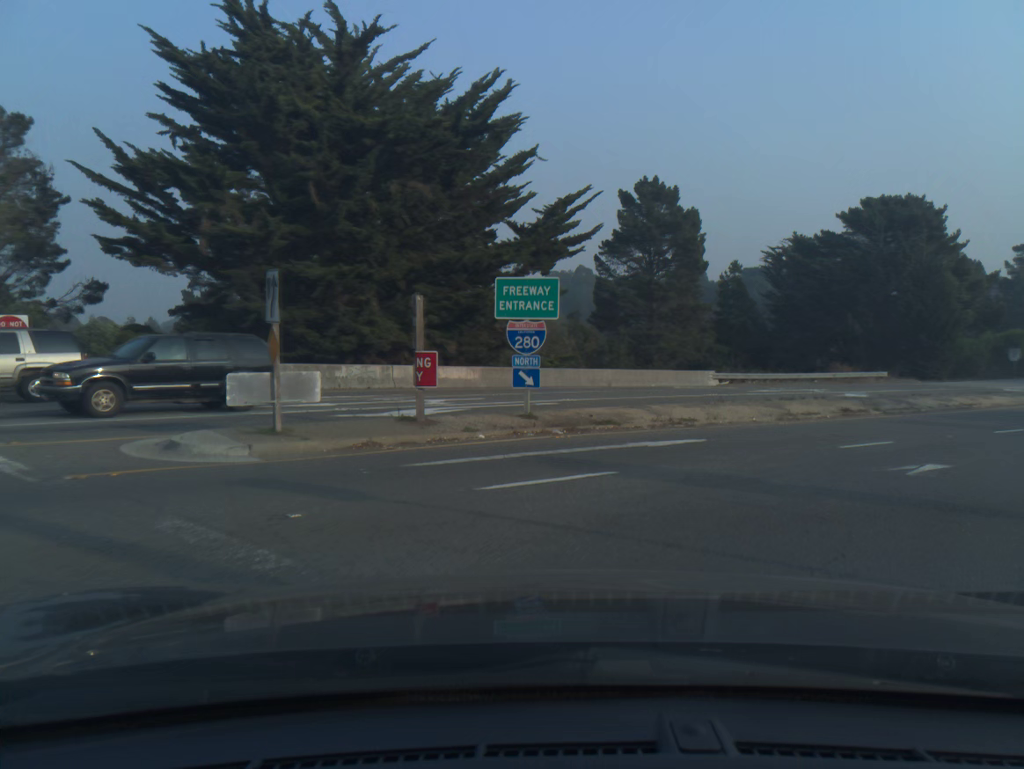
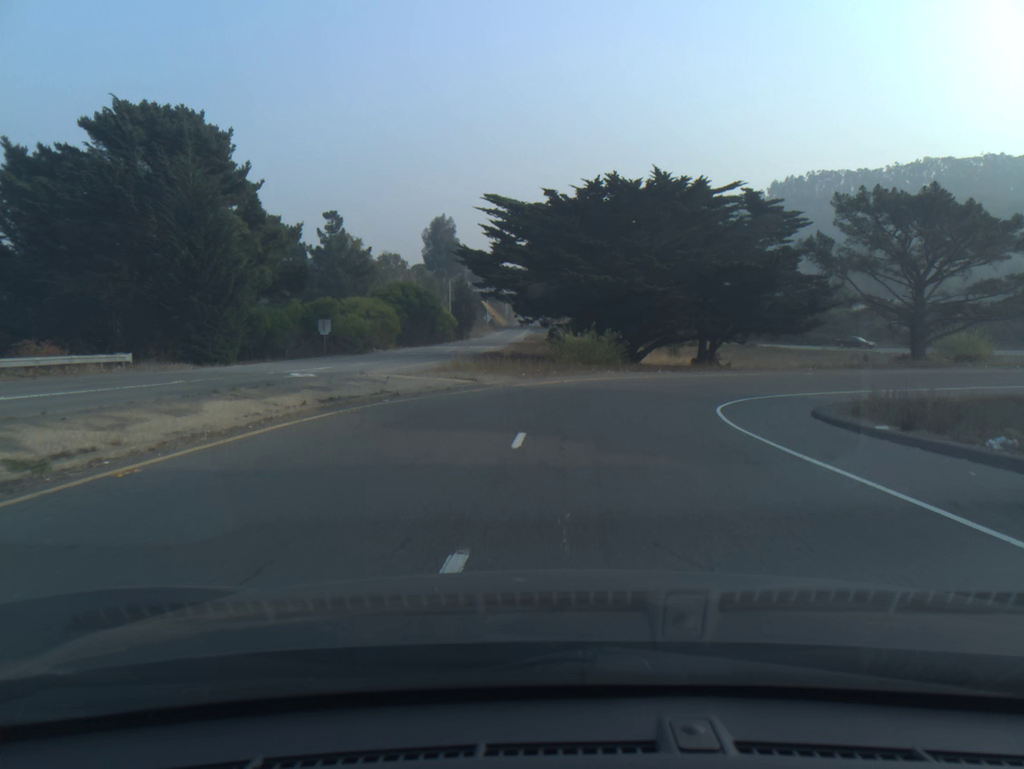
(+11.4, +21.1) m; +40°
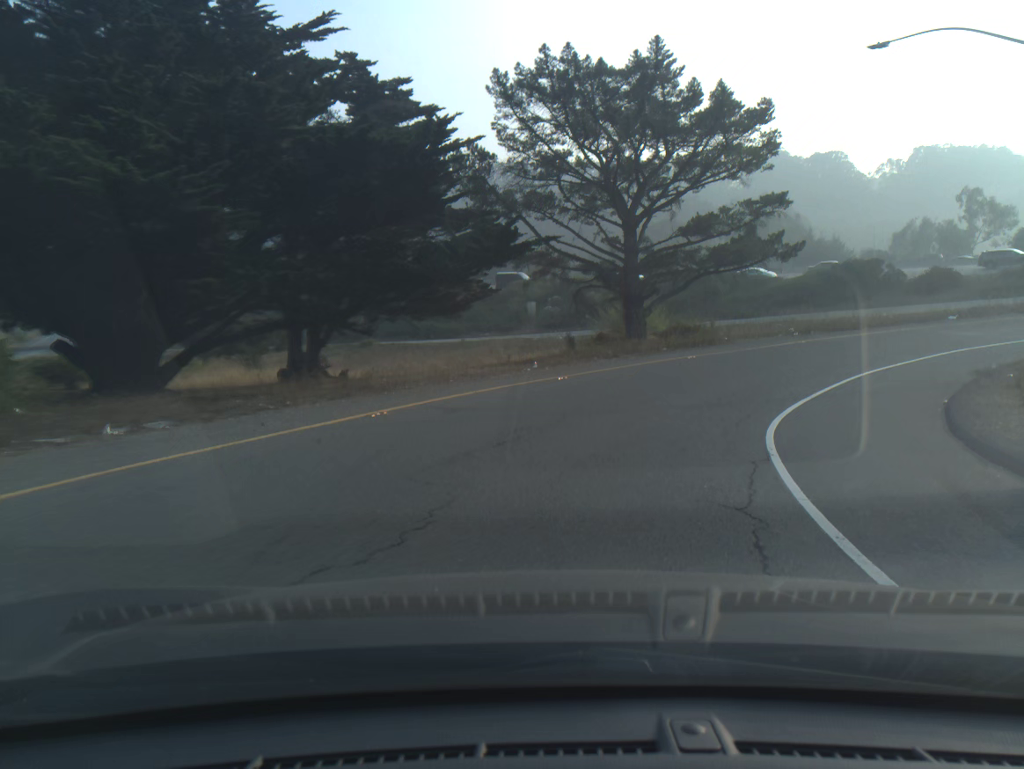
(+5.7, +29.1) m; +30°
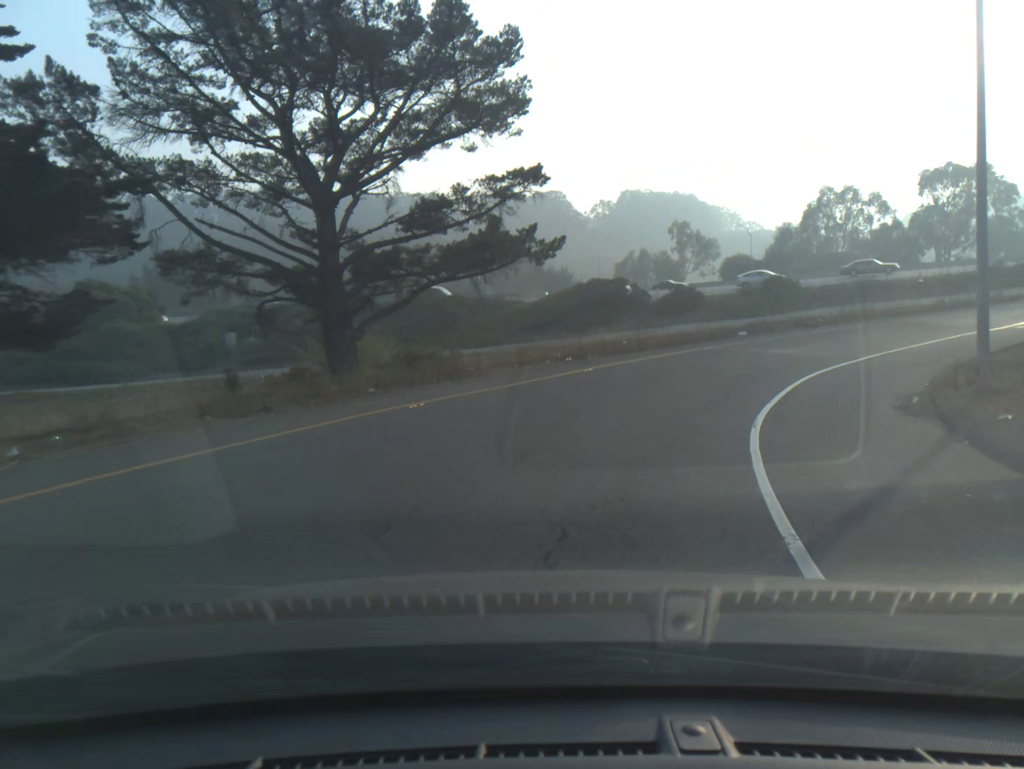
(+2.0, +12.2) m; +18°
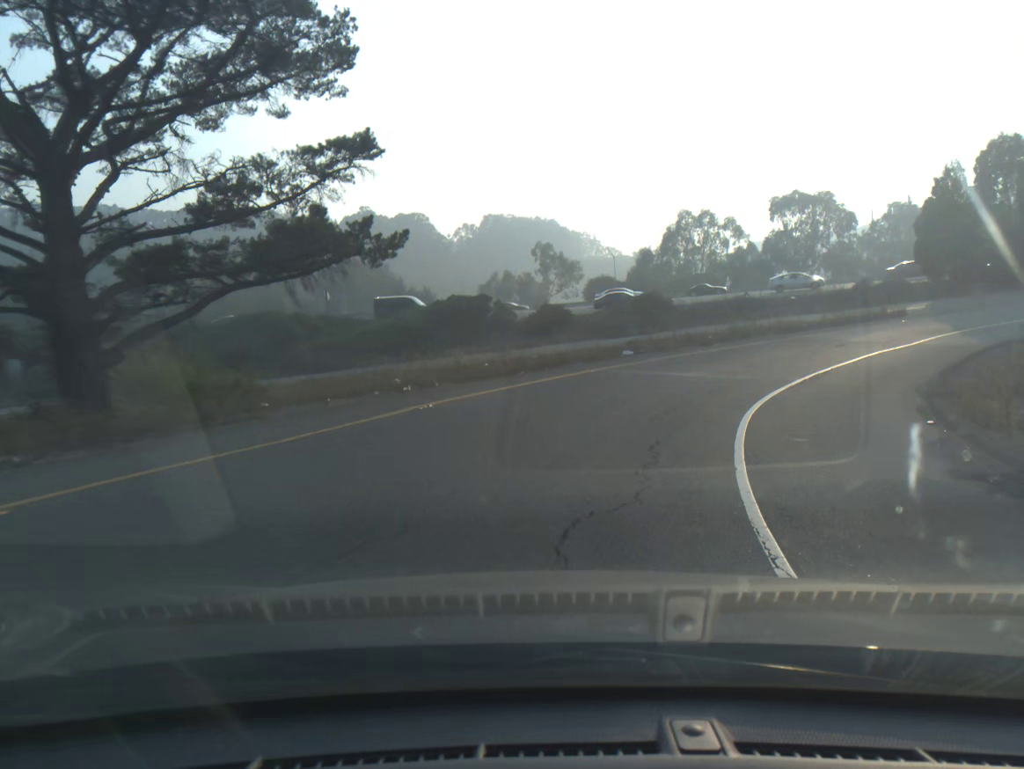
(+0.5, +6.3) m; +9°
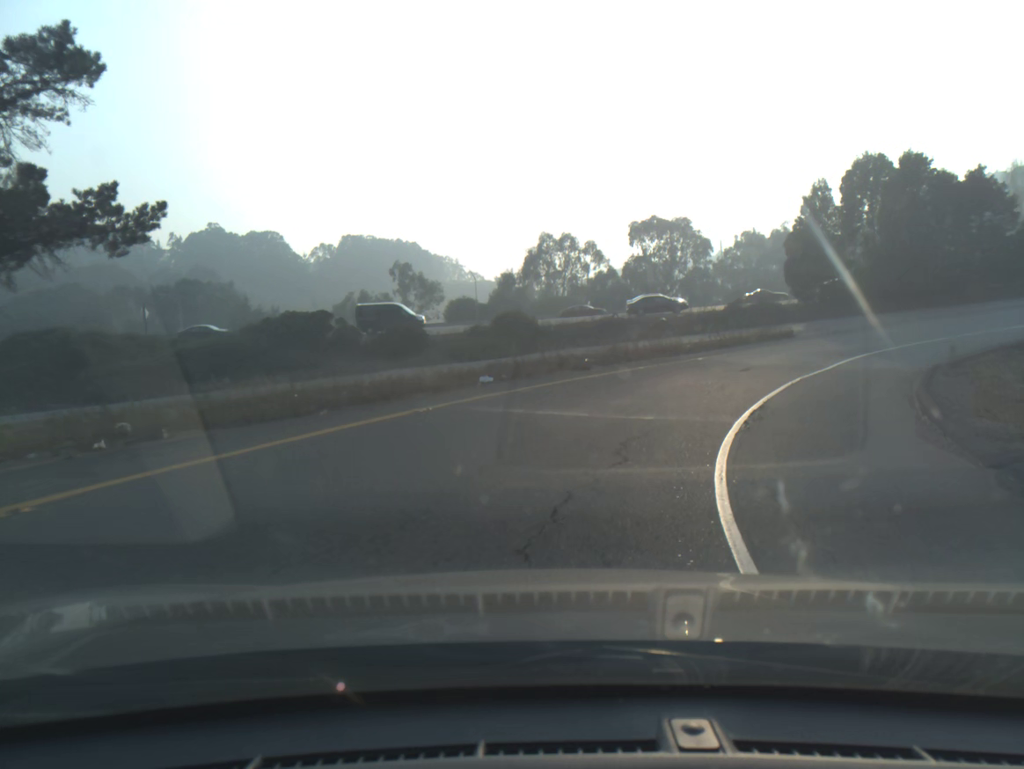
(+0.5, +6.4) m; +10°
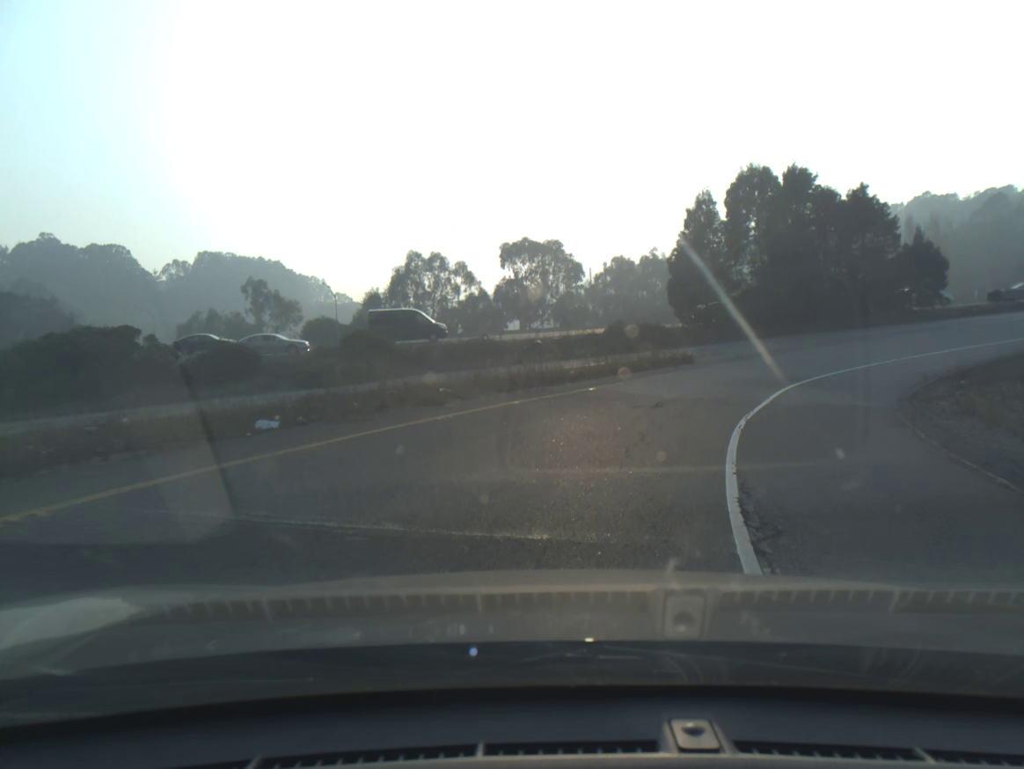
(+0.5, +6.5) m; +9°
